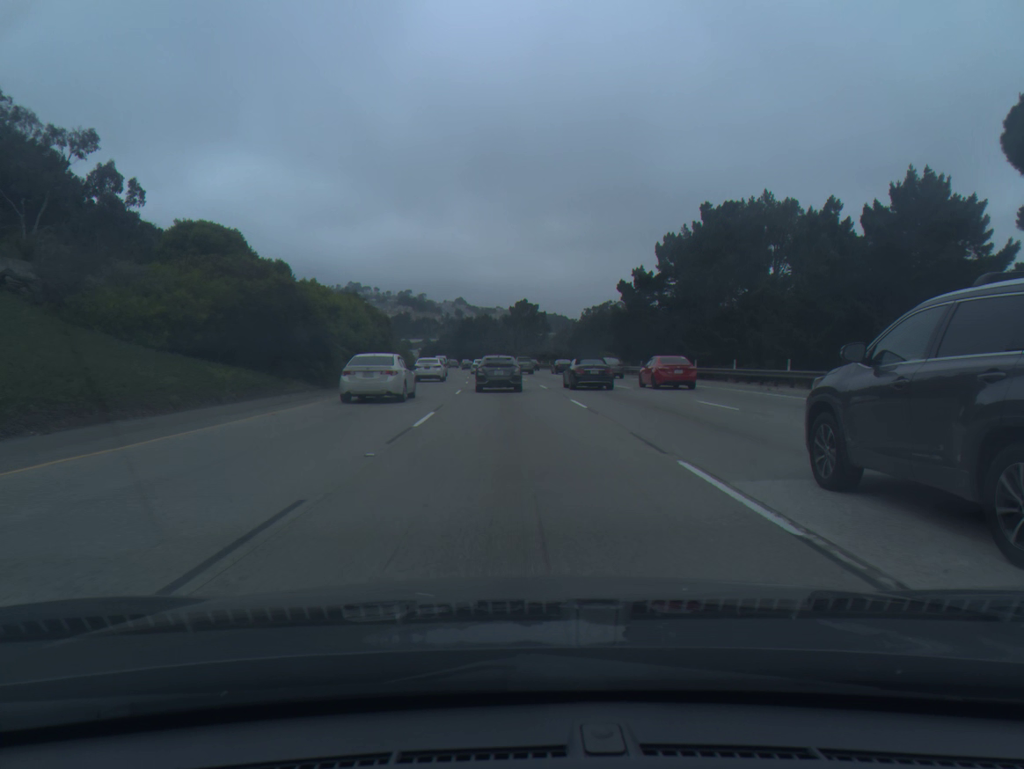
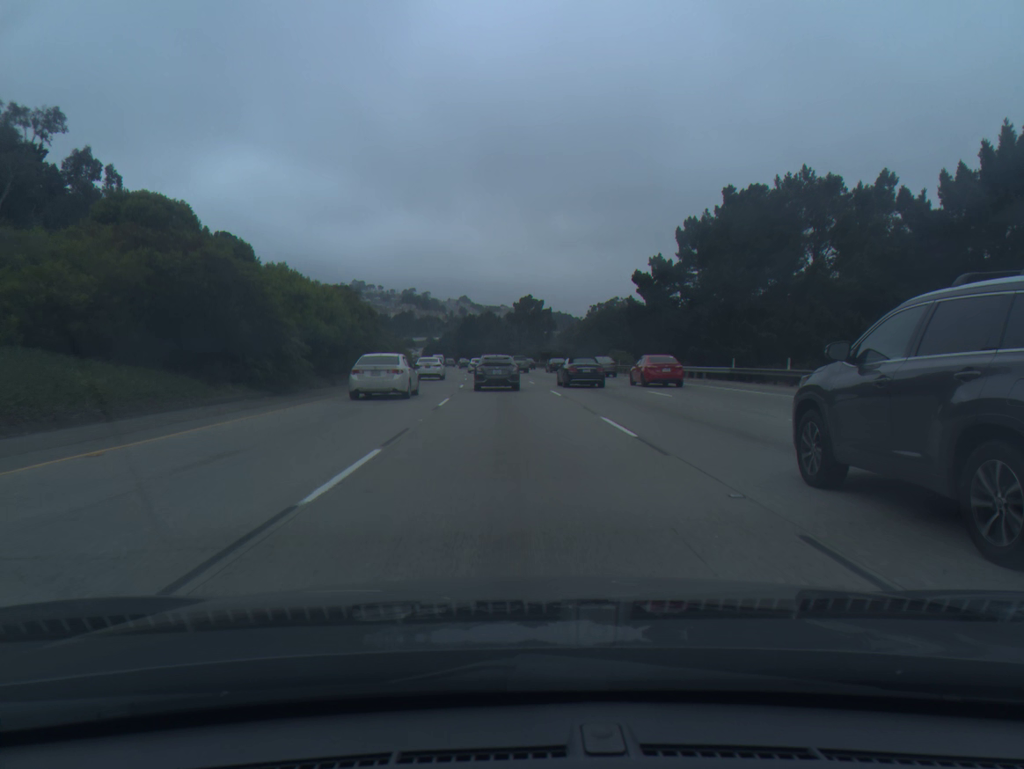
(0.0, +7.7) m; 0°
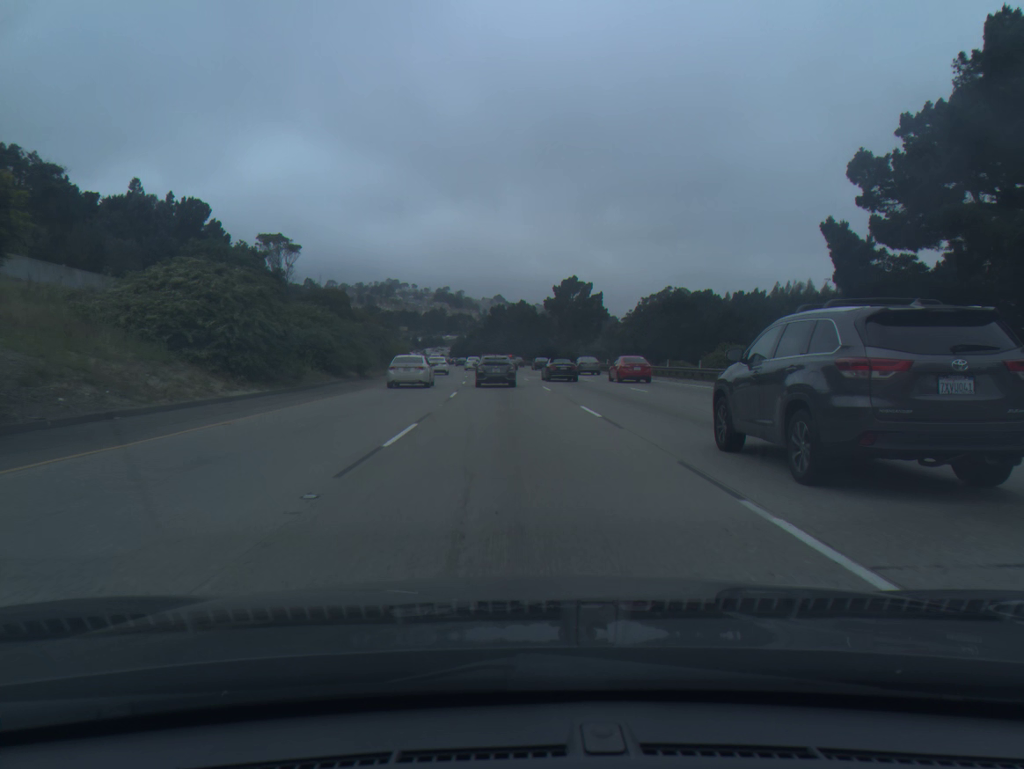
(-1.0, +39.3) m; -2°
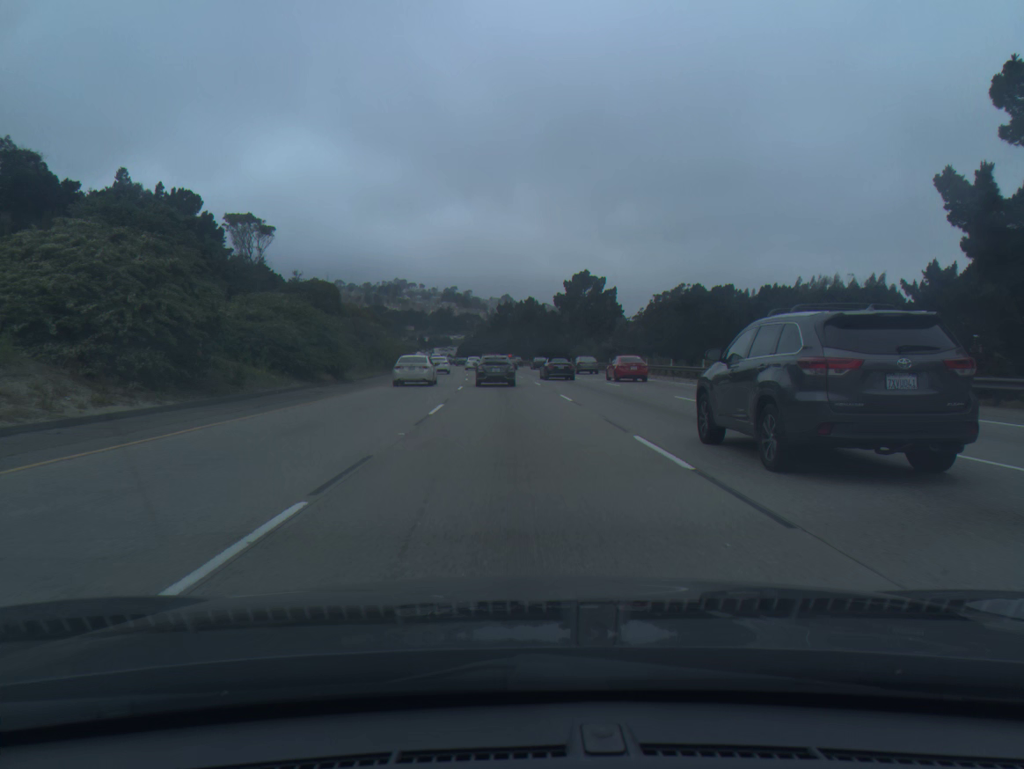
(0.0, +8.1) m; -1°
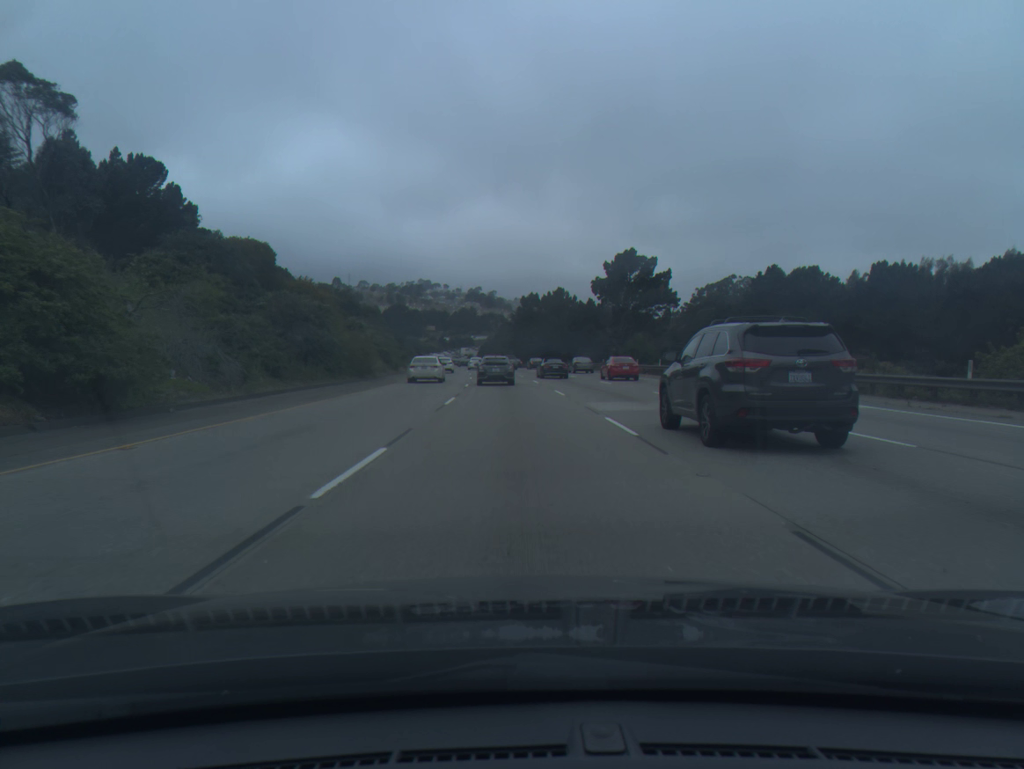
(-0.4, +25.2) m; -2°
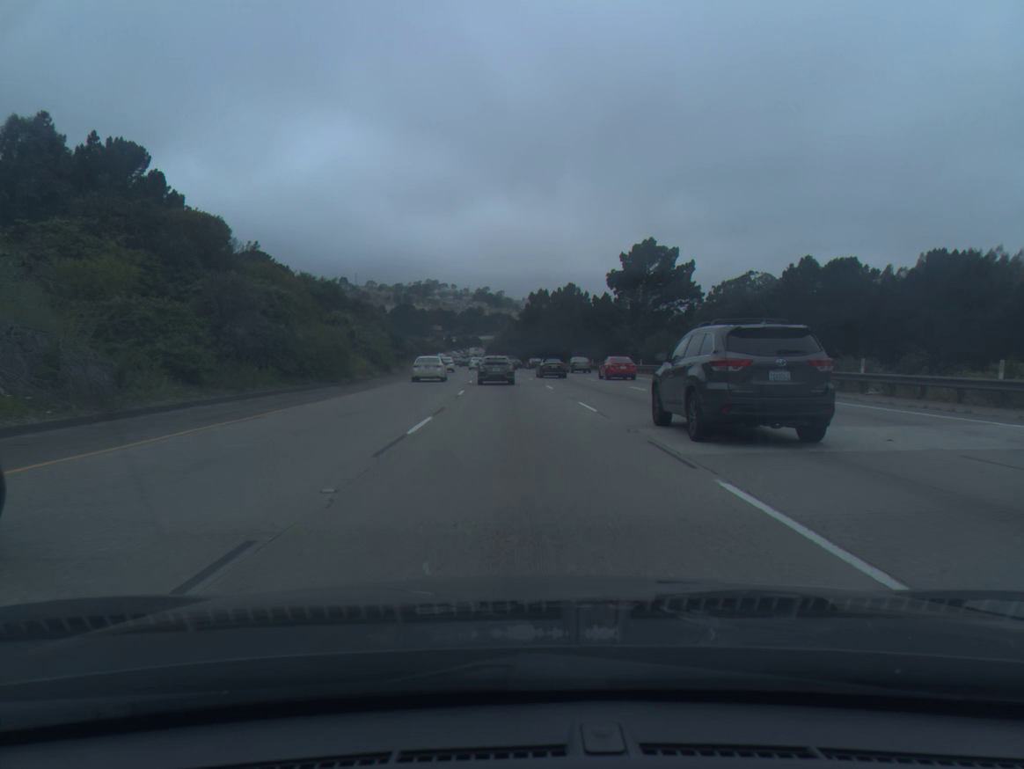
(0.0, +8.7) m; 0°
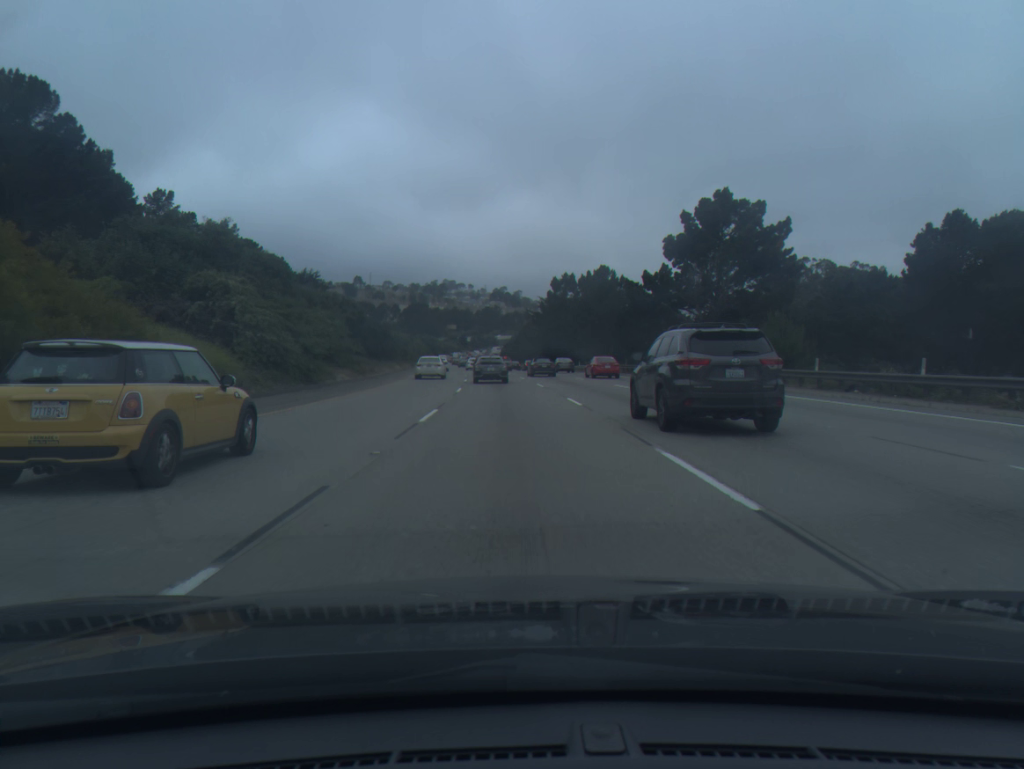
(-0.3, +26.7) m; -1°
